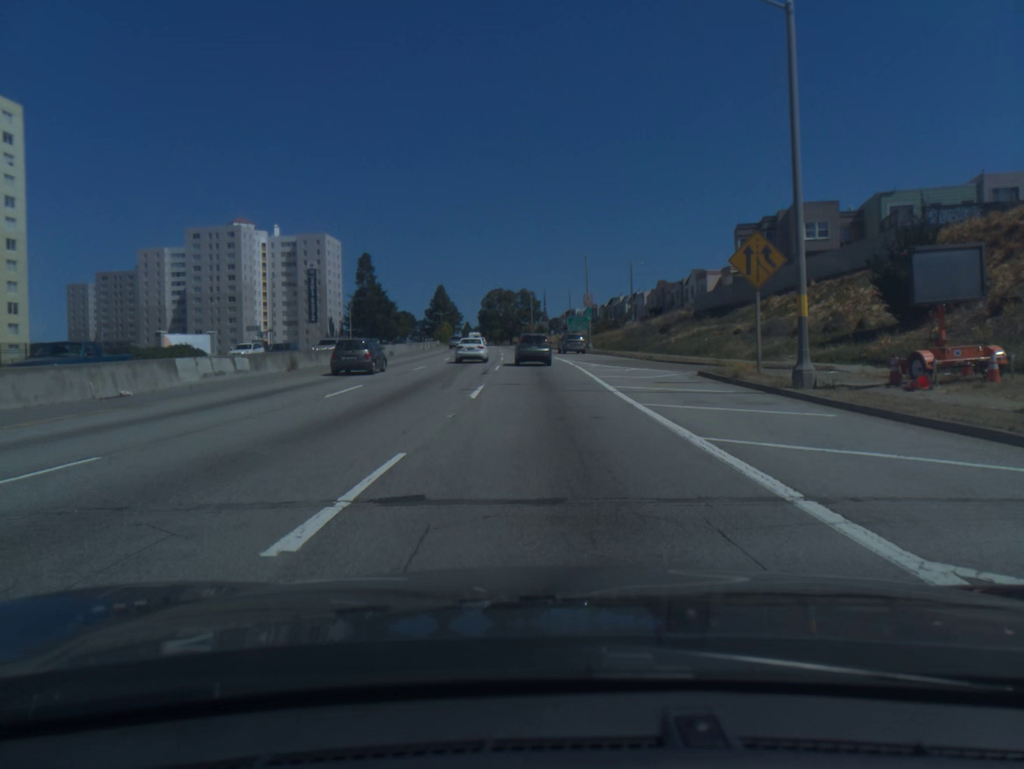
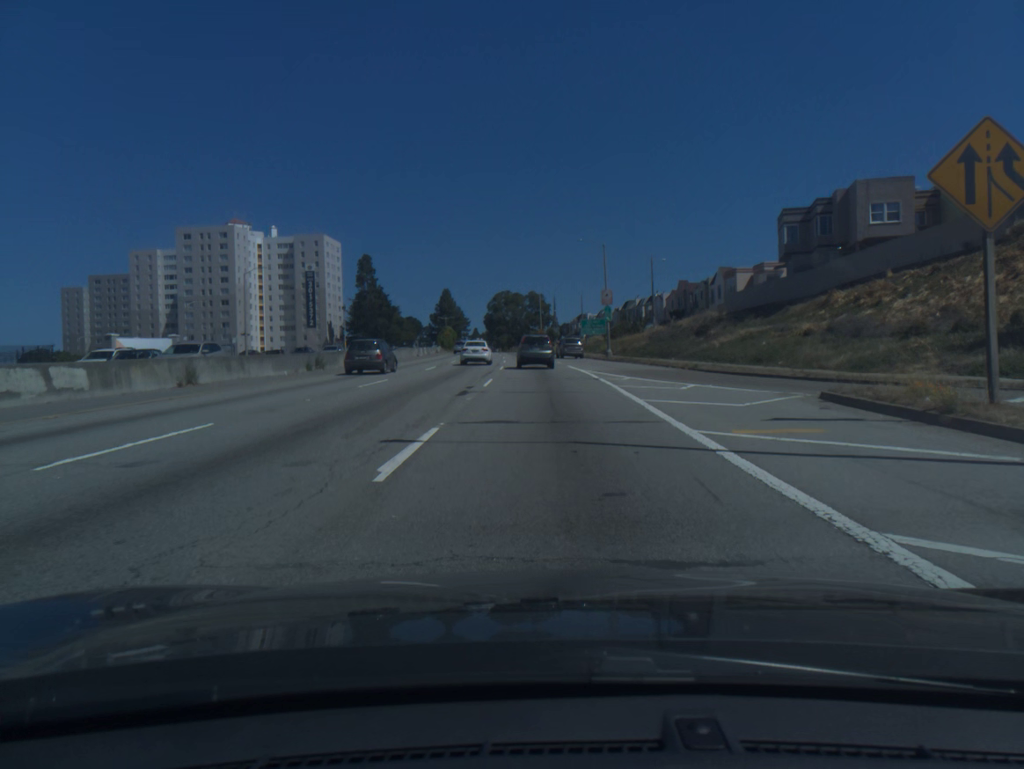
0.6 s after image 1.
(-0.1, +11.4) m; -1°
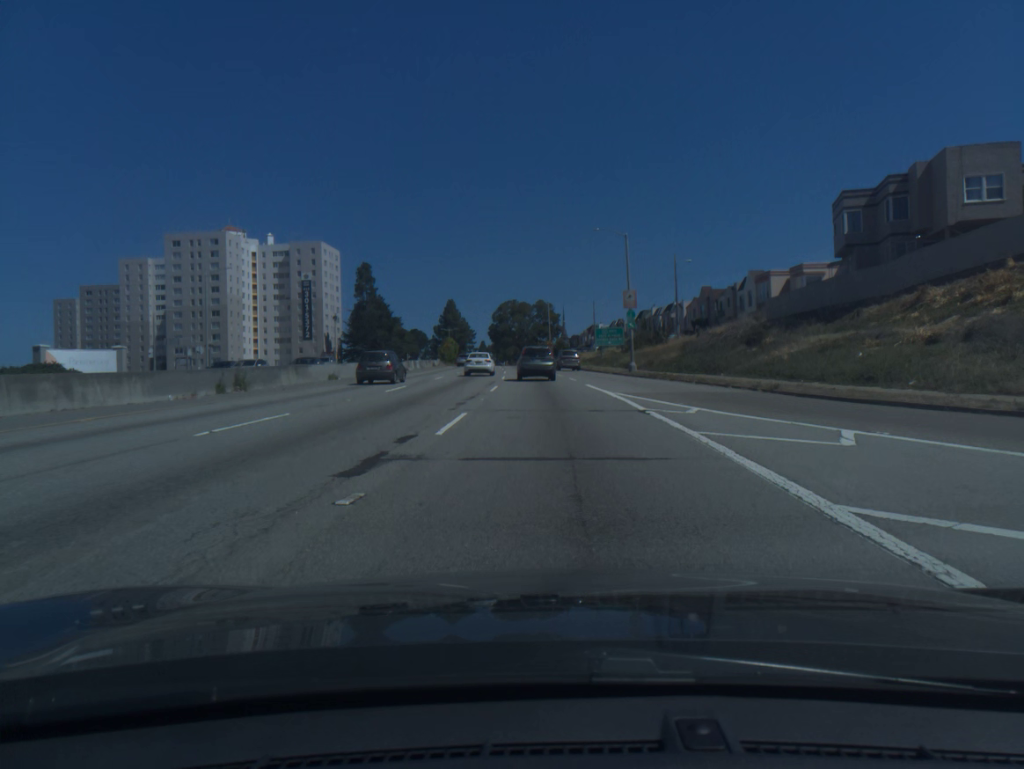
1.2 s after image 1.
(0.0, +11.2) m; -1°
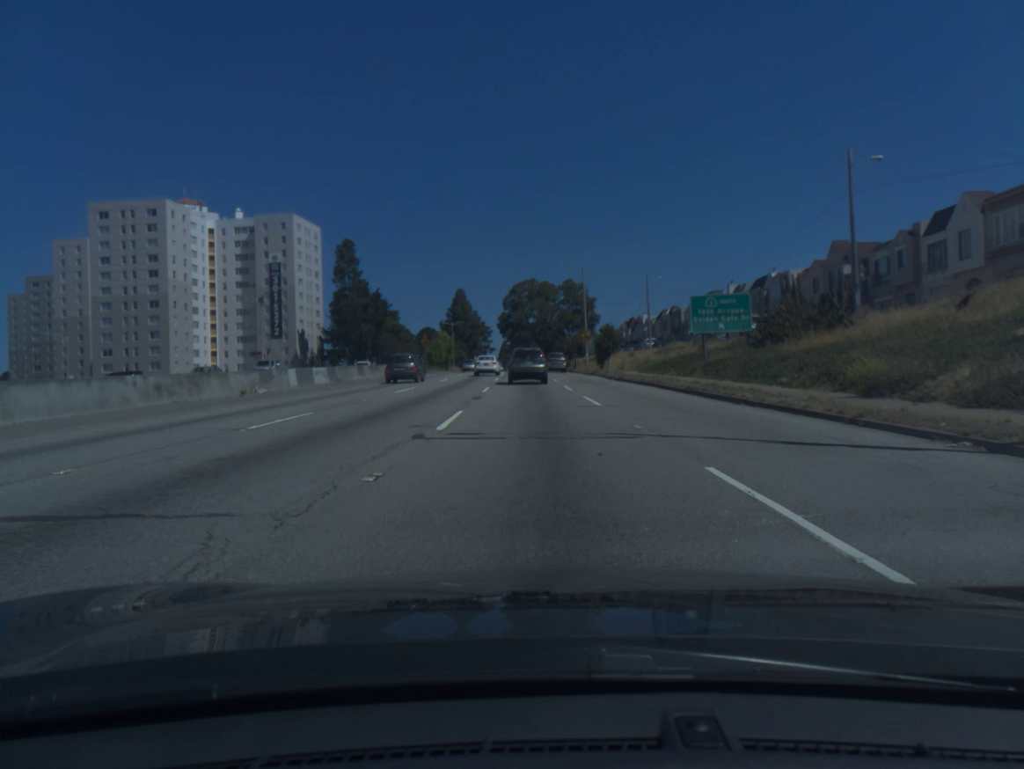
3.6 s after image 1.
(-0.6, +42.8) m; -2°
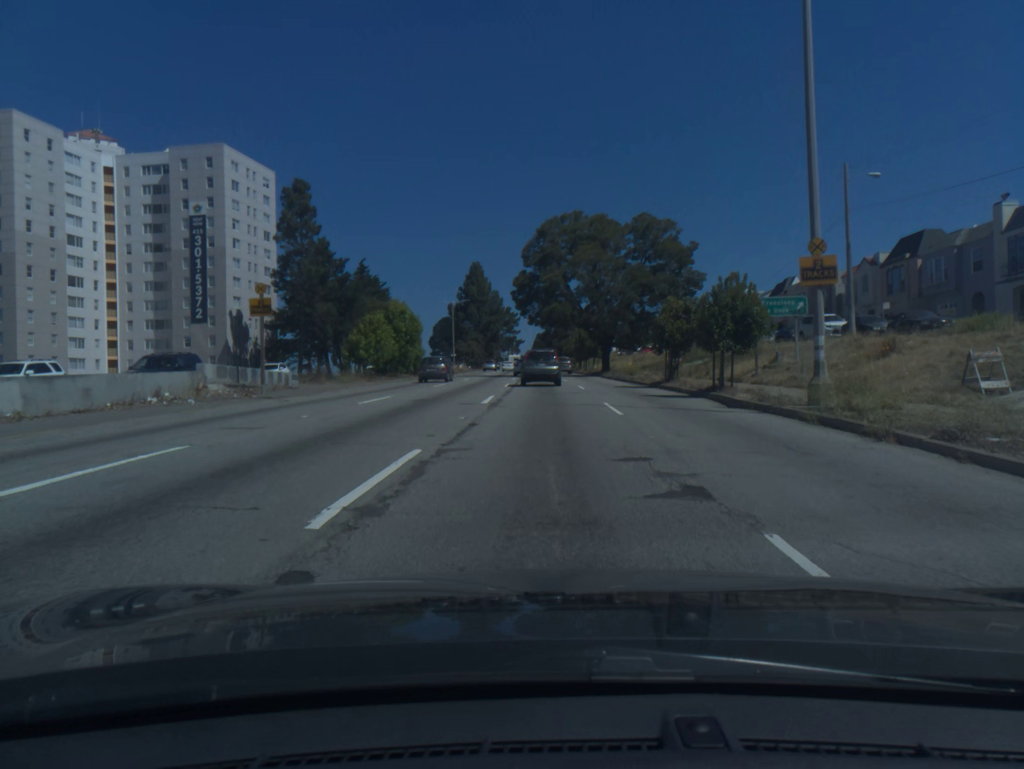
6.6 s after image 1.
(-1.3, +51.9) m; -3°
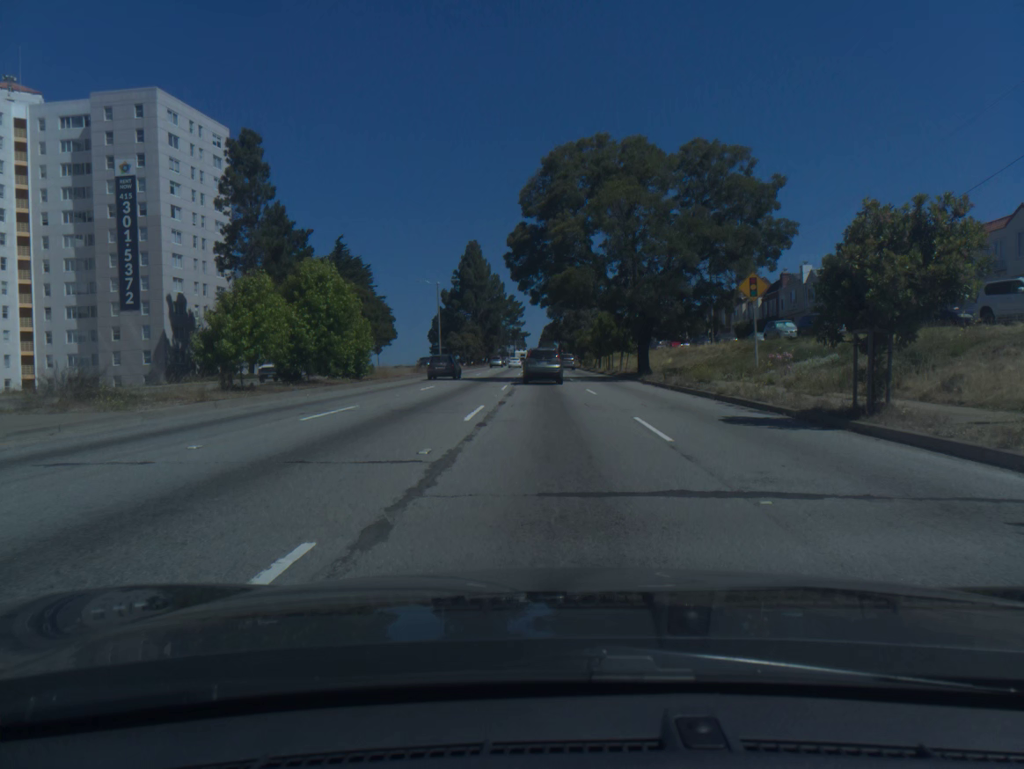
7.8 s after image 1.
(-0.1, +20.0) m; -1°
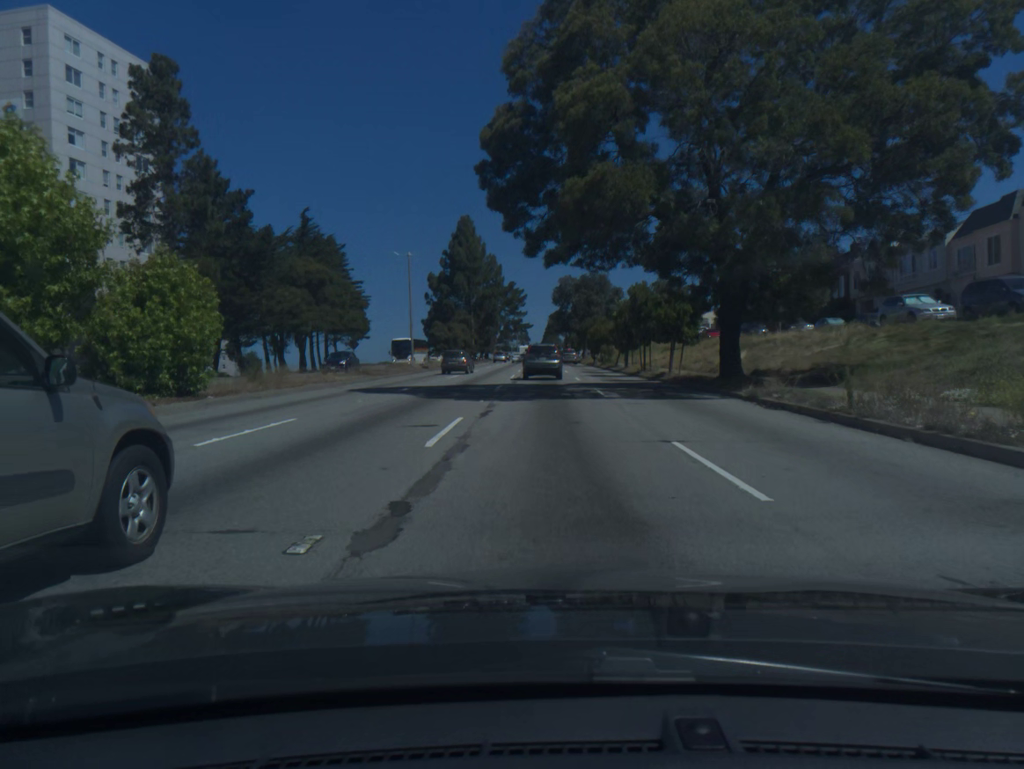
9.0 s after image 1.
(-0.1, +19.8) m; 0°
